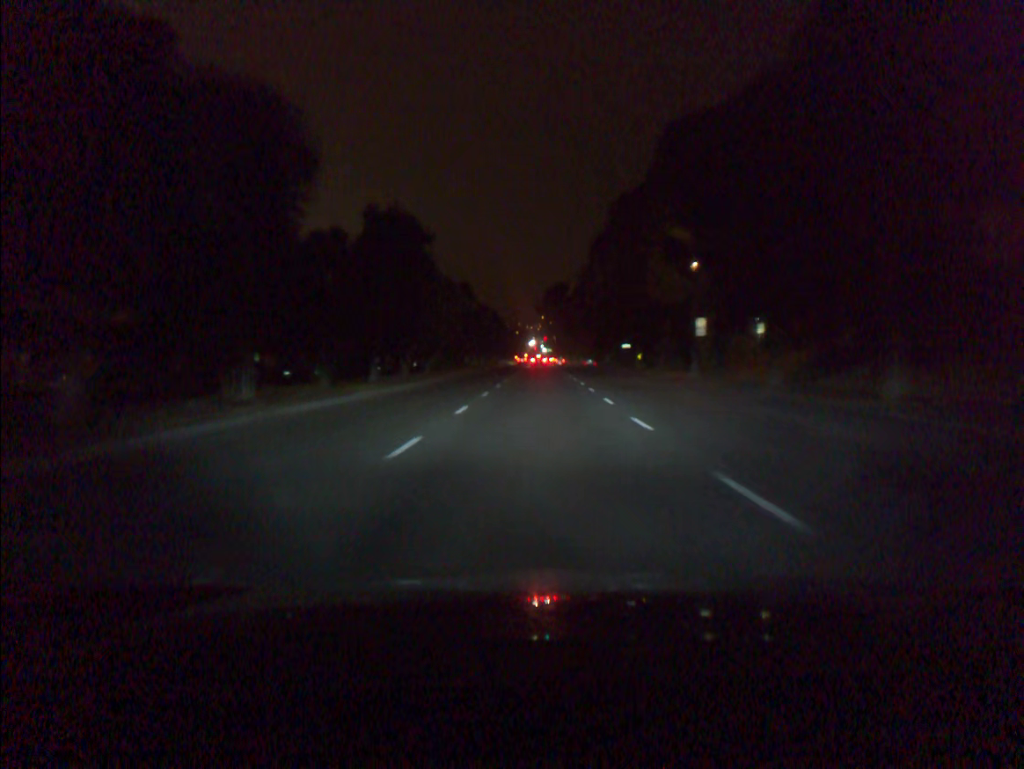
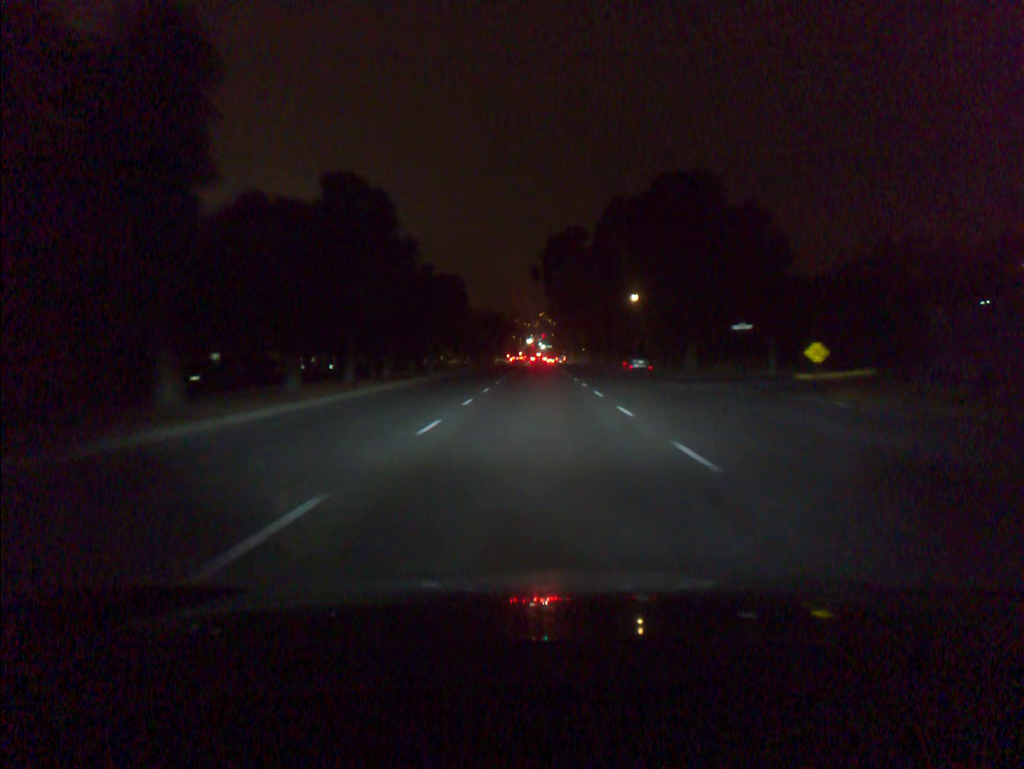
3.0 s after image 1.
(+0.1, +56.1) m; 0°
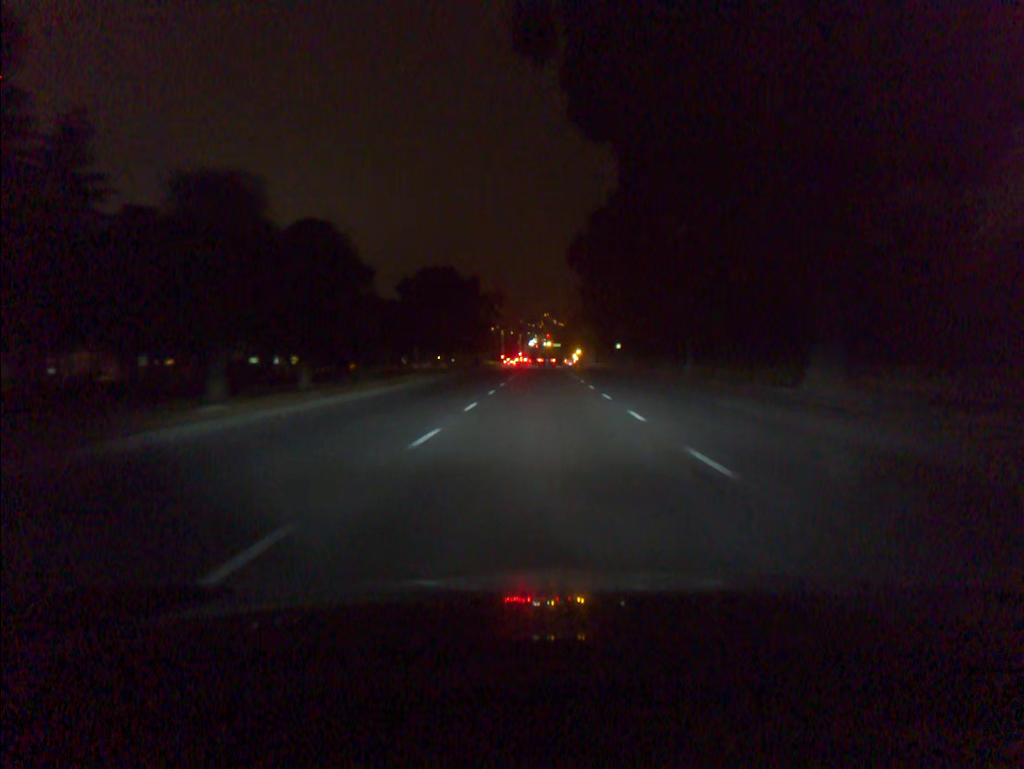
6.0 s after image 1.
(-0.2, +59.3) m; 0°
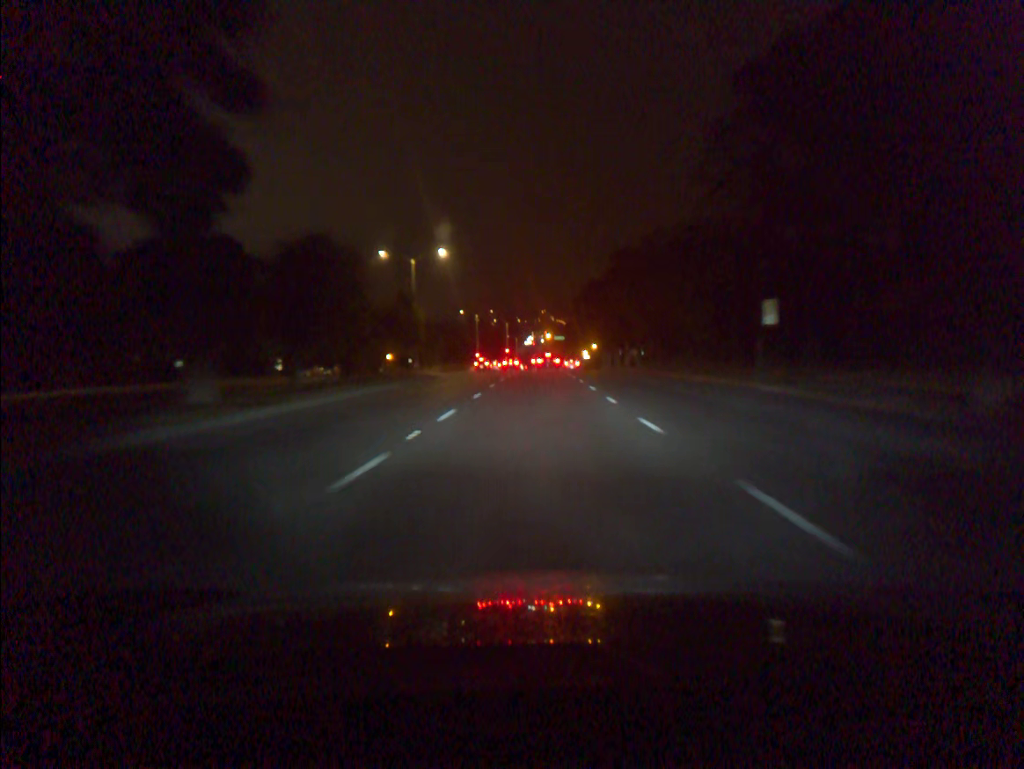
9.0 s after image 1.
(+0.2, +61.3) m; 0°
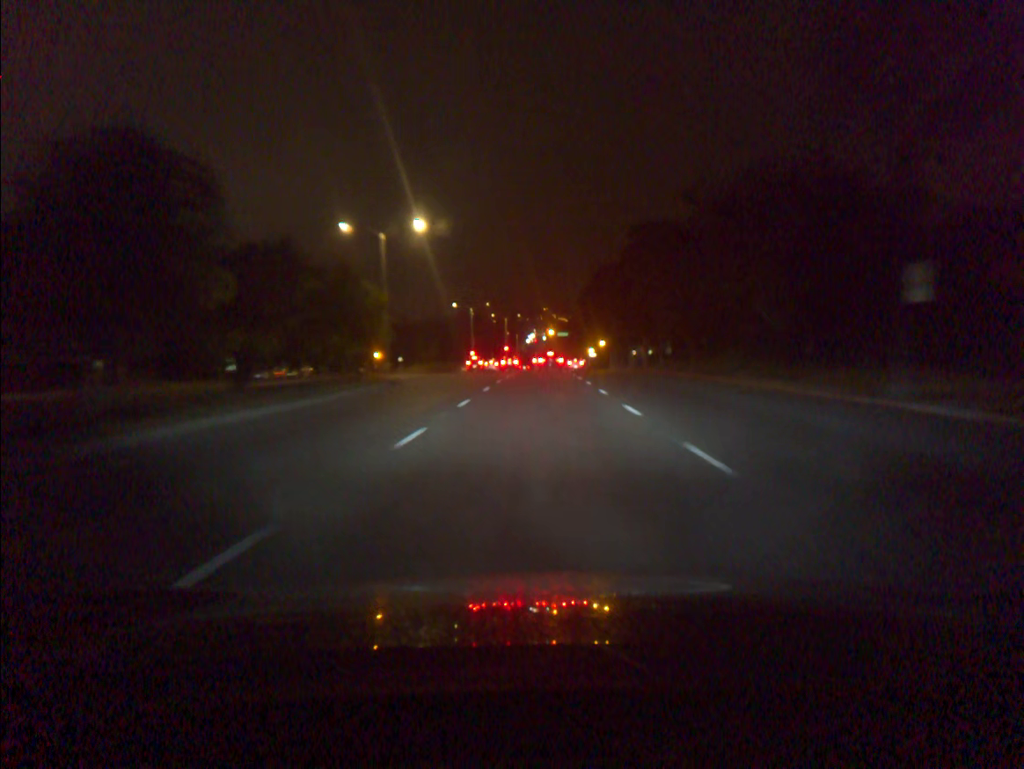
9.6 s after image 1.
(0.0, +11.7) m; 0°
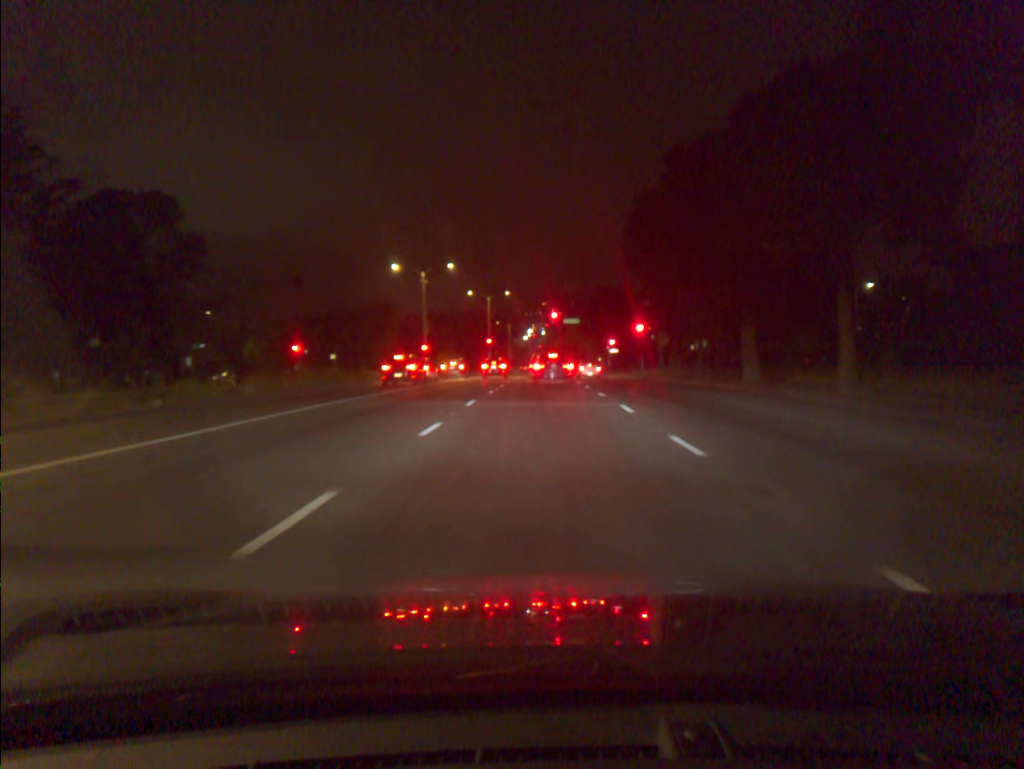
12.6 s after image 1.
(-0.1, +42.6) m; 0°
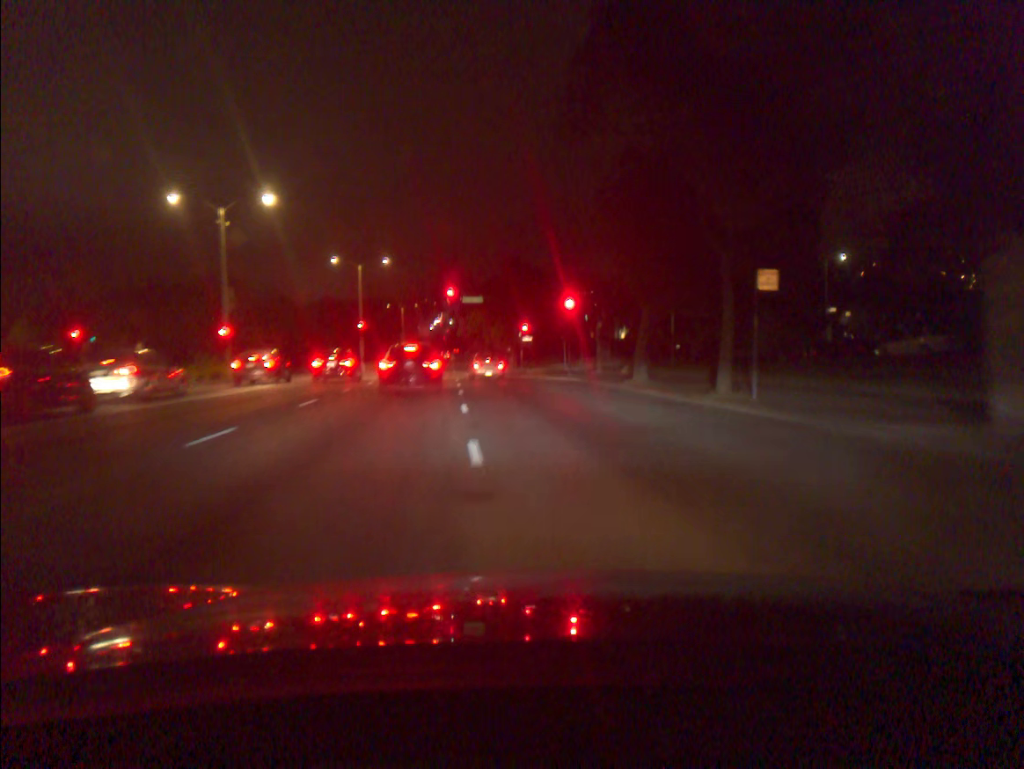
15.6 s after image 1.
(+1.6, +23.5) m; +6°
